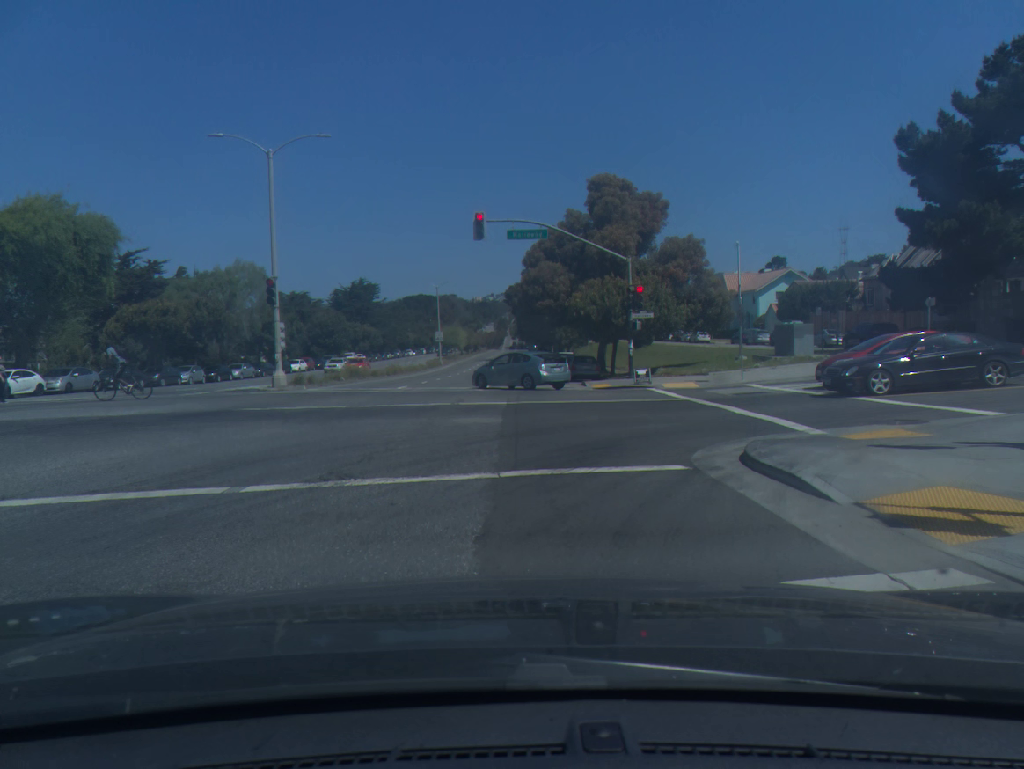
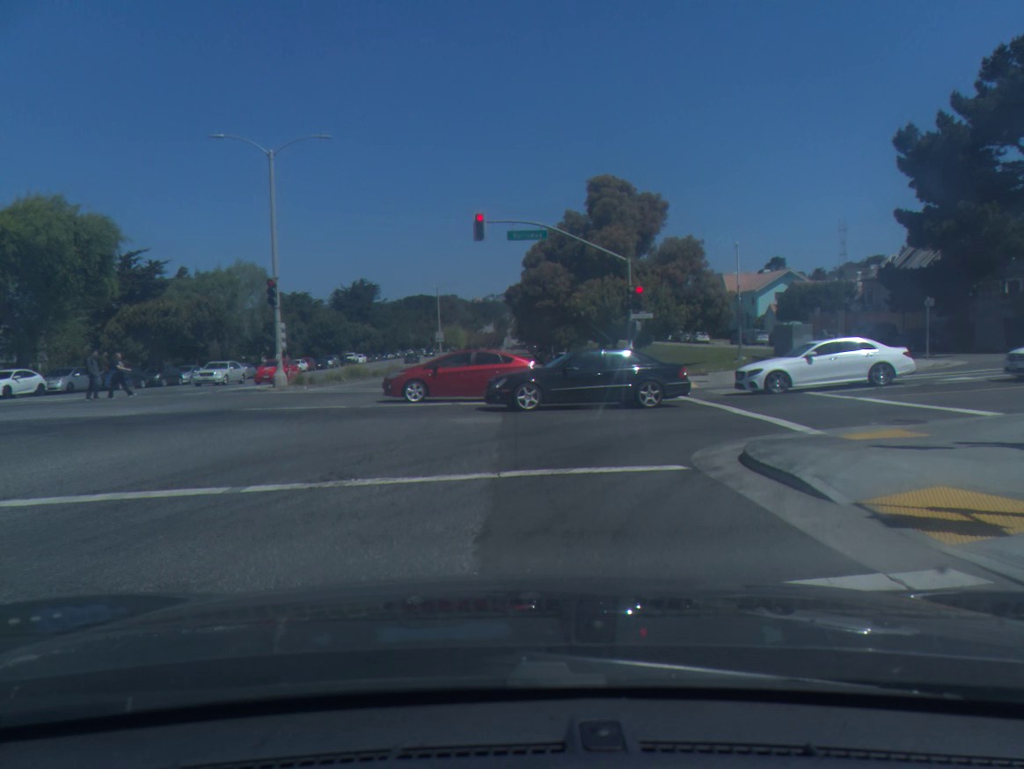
(0.0, 0.0) m; 0°
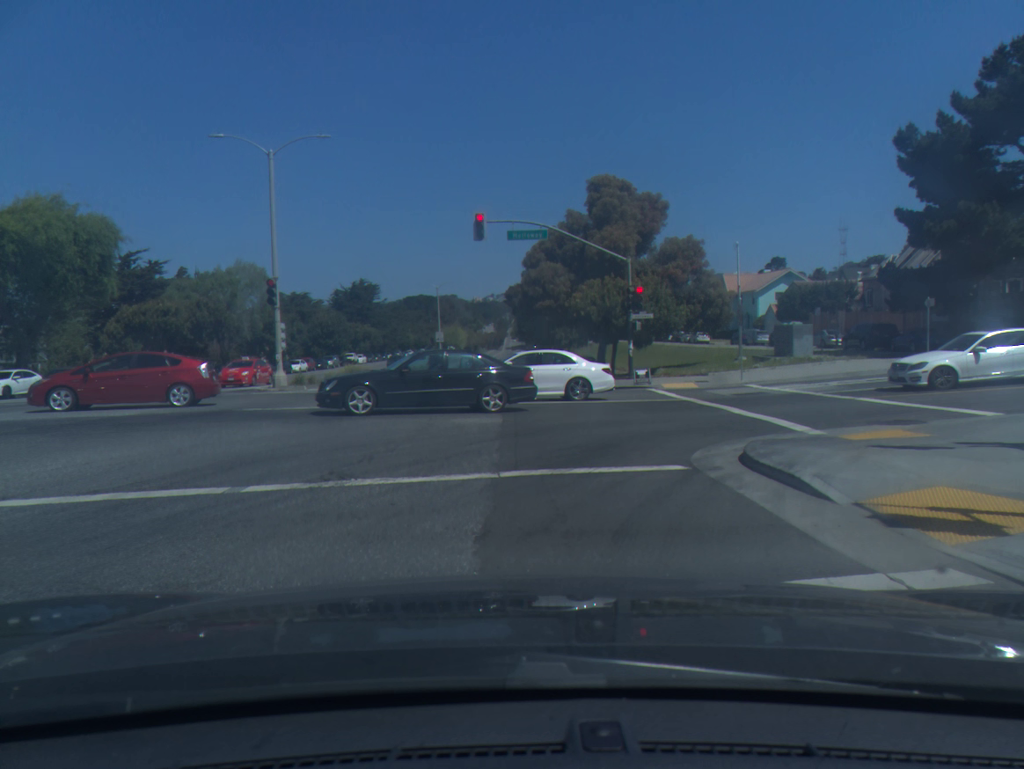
(0.0, 0.0) m; 0°
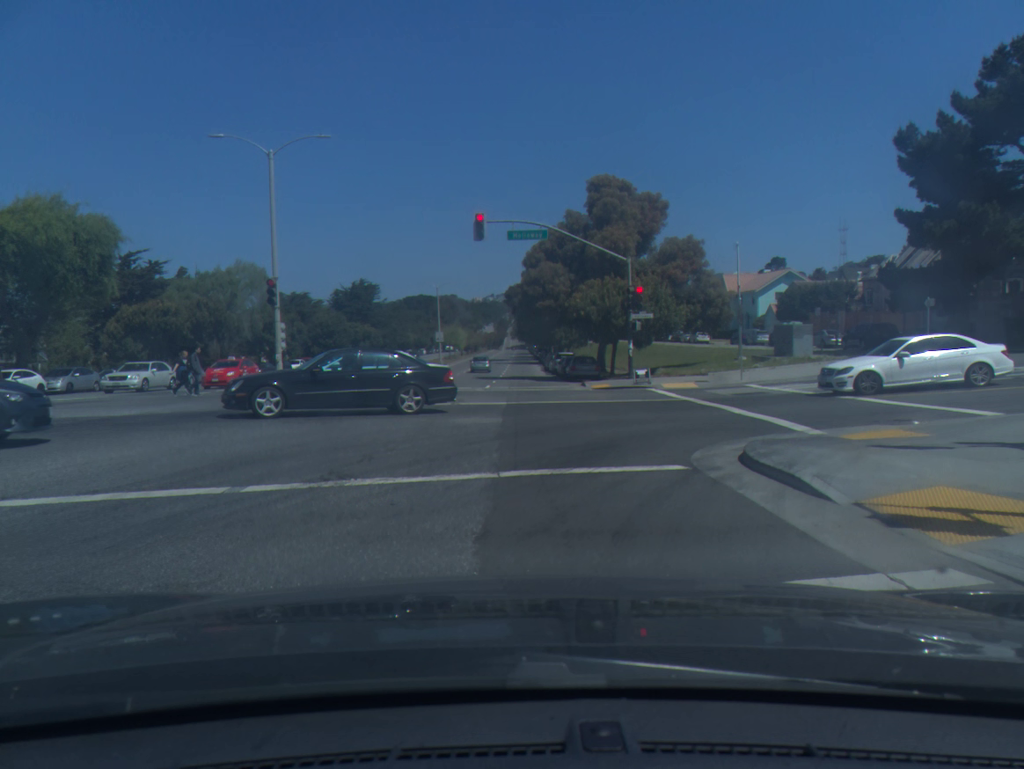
(0.0, 0.0) m; 0°
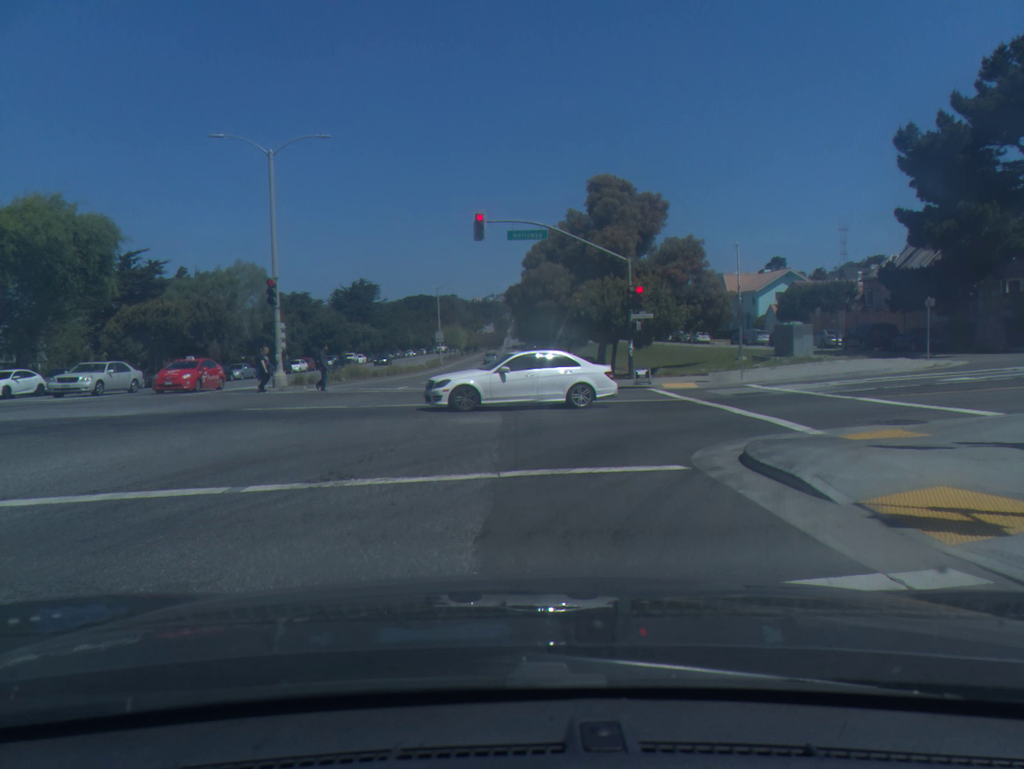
(0.0, 0.0) m; 0°
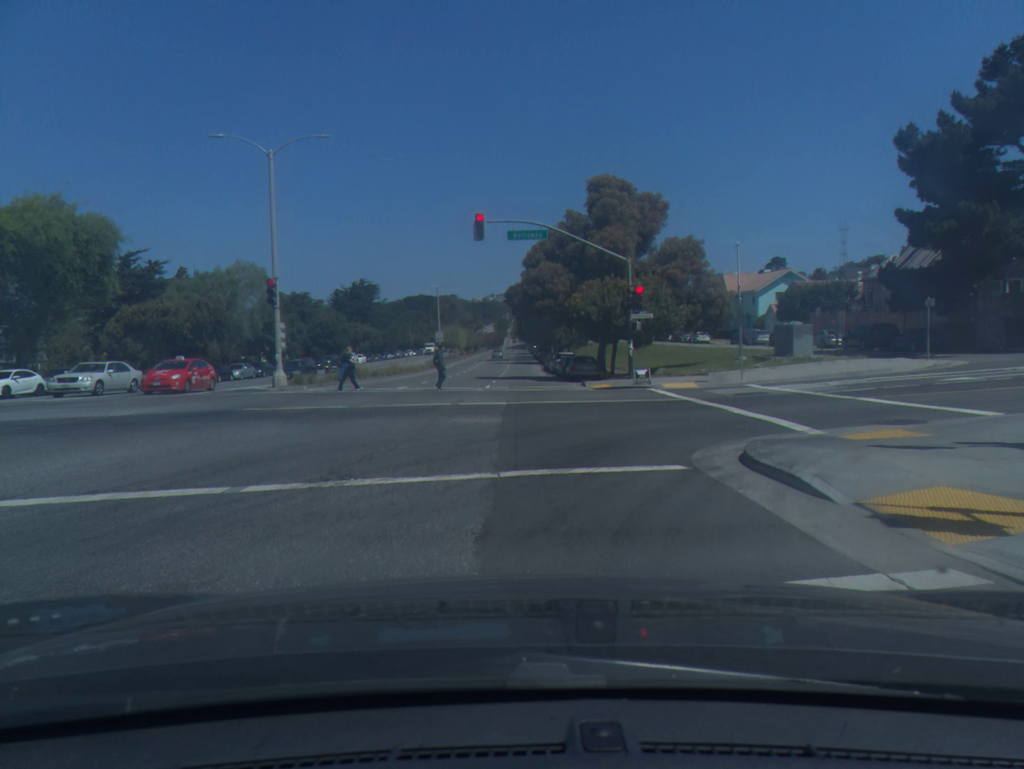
(0.0, 0.0) m; 0°
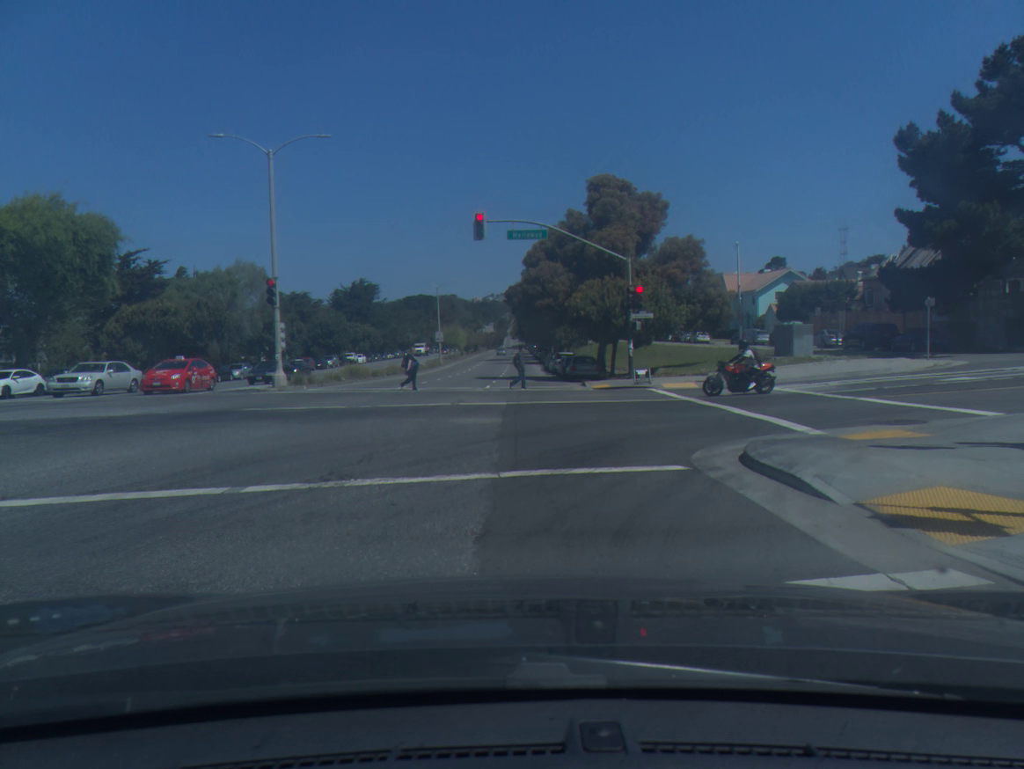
(0.0, 0.0) m; 0°
